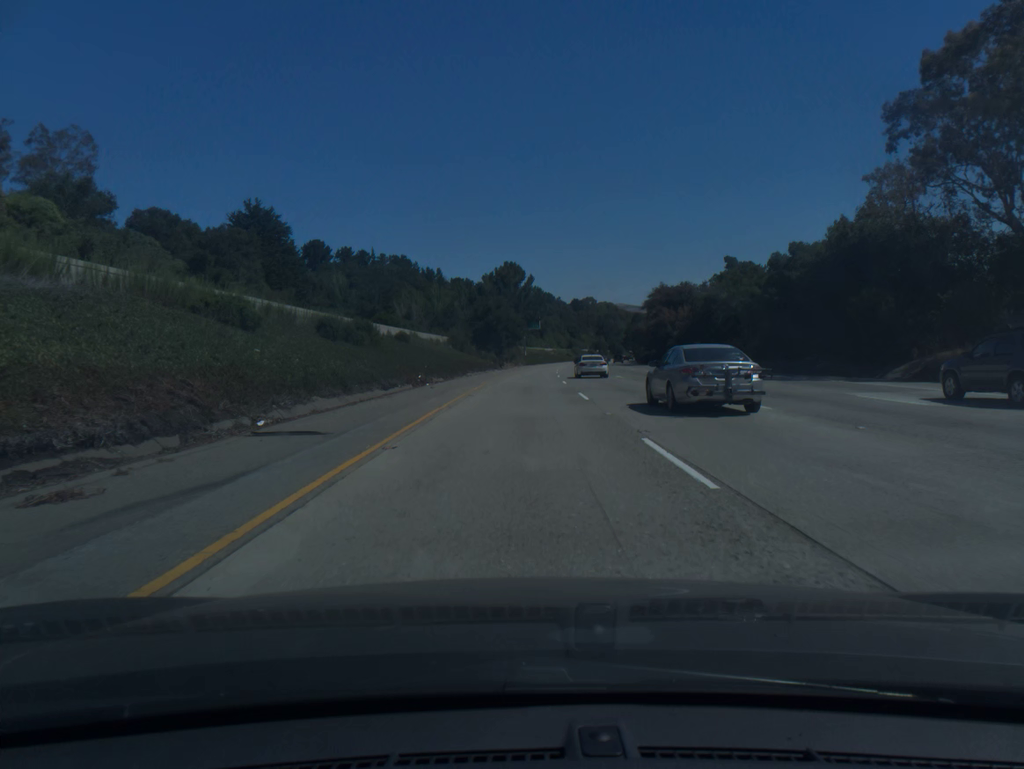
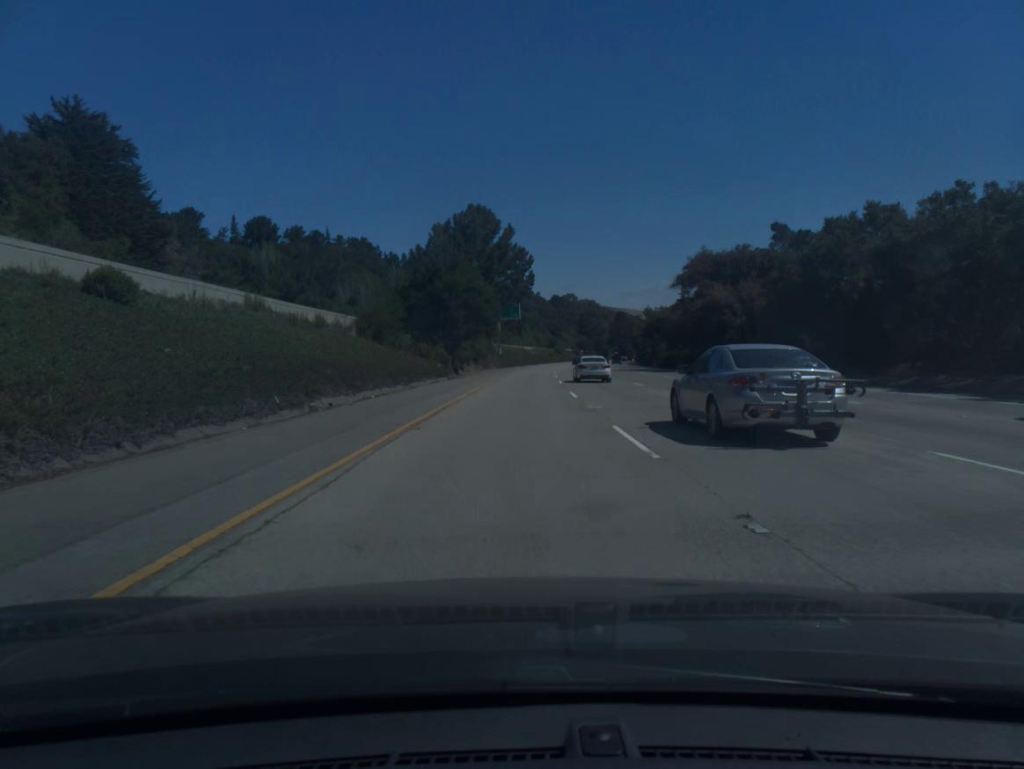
(+0.7, +40.7) m; +2°
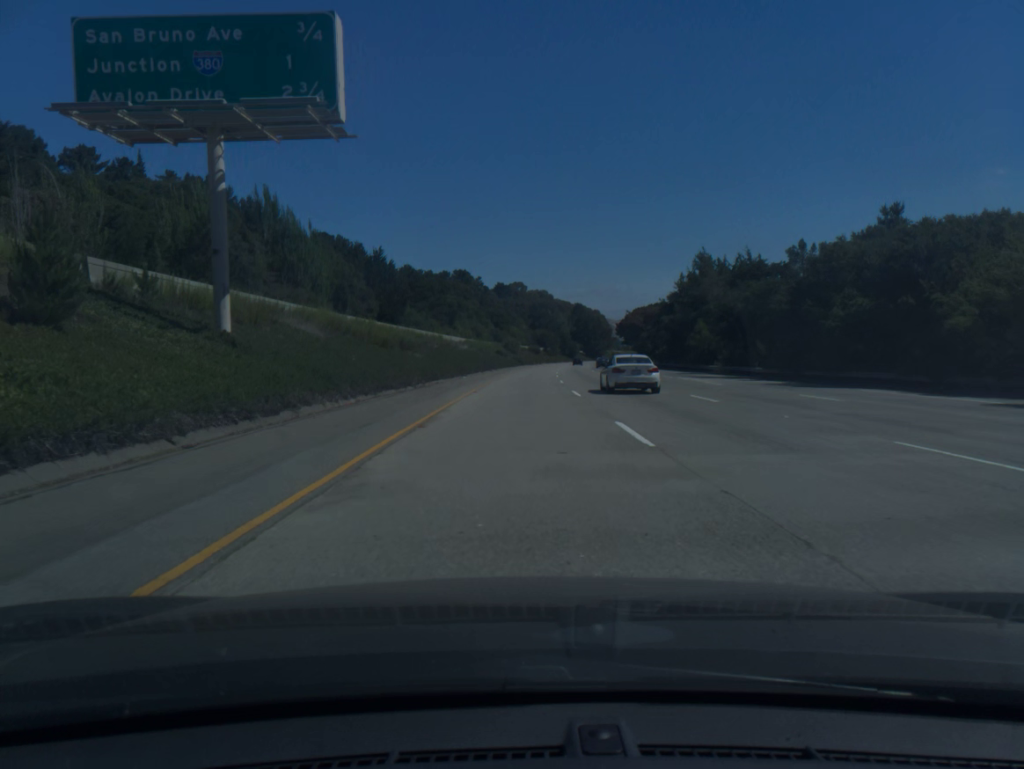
(+3.4, +101.8) m; +4°
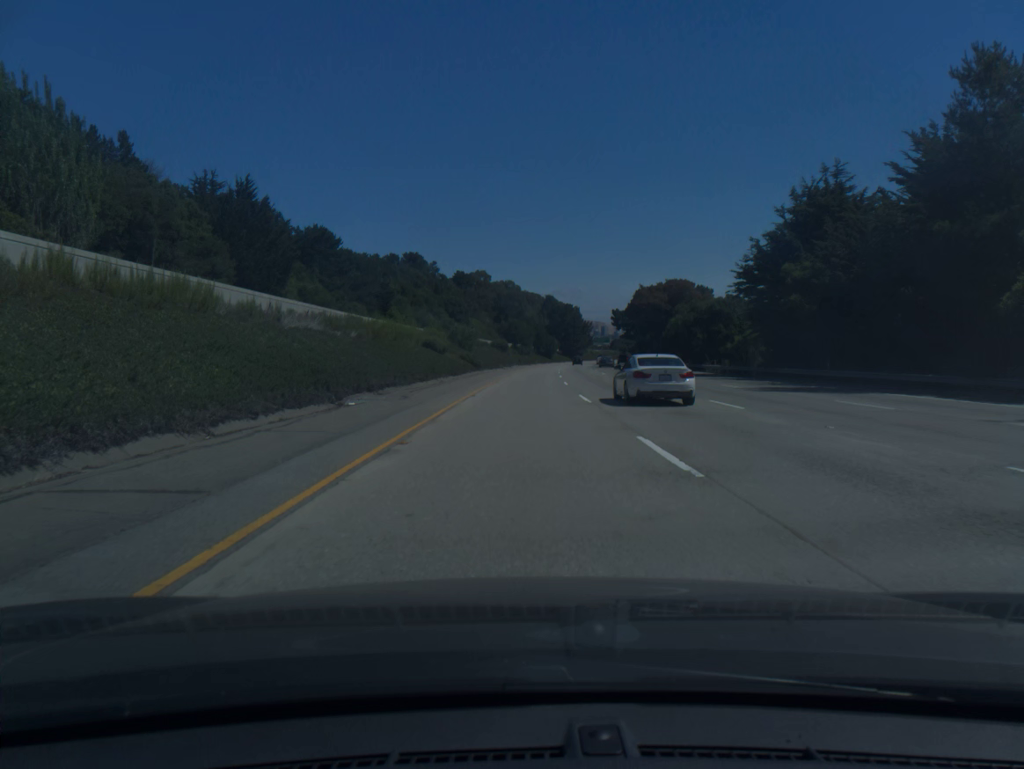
(+1.3, +61.0) m; +2°
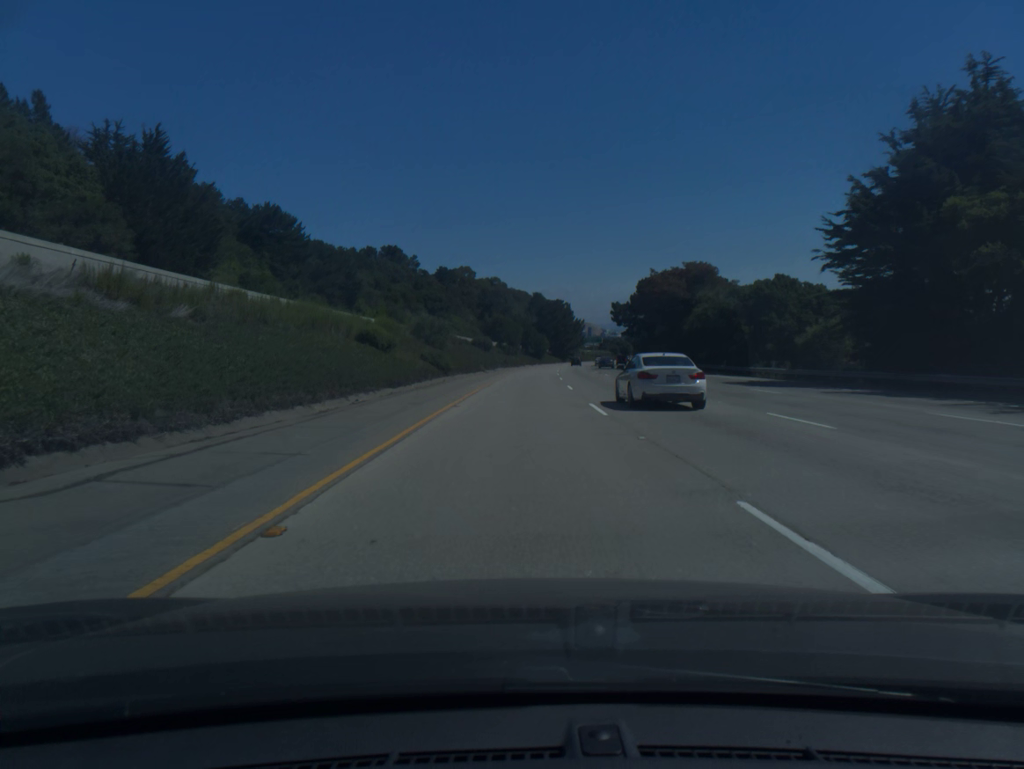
(+0.2, +20.4) m; +1°
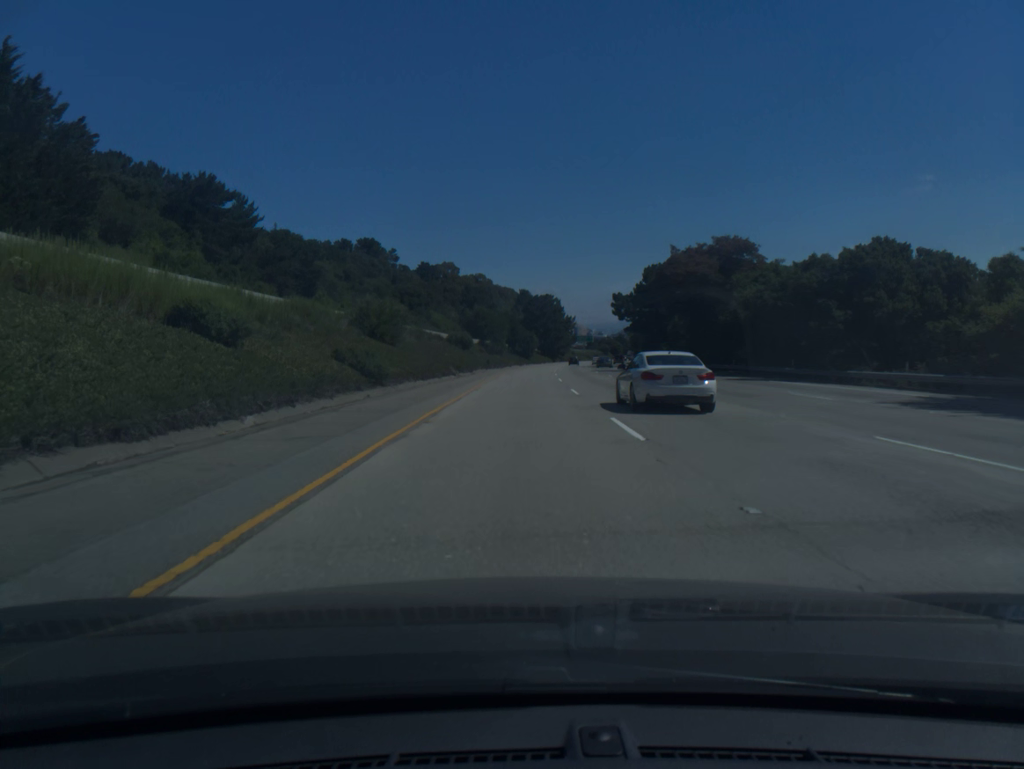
(+0.2, +20.4) m; +1°
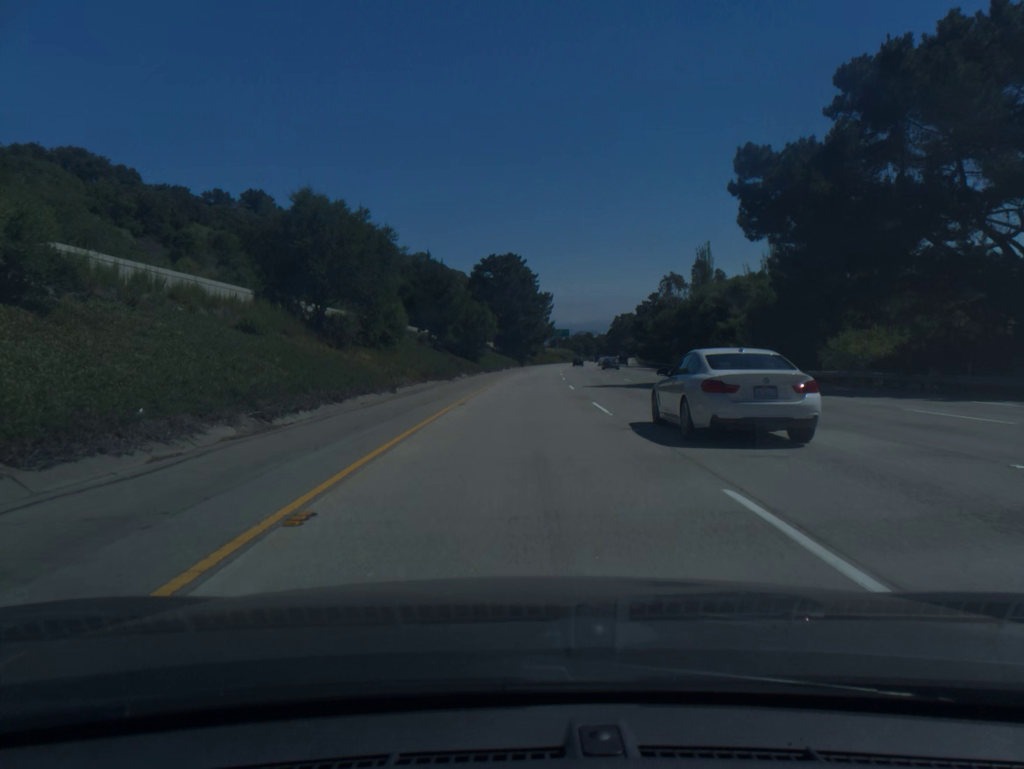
(+2.2, +81.5) m; +3°
